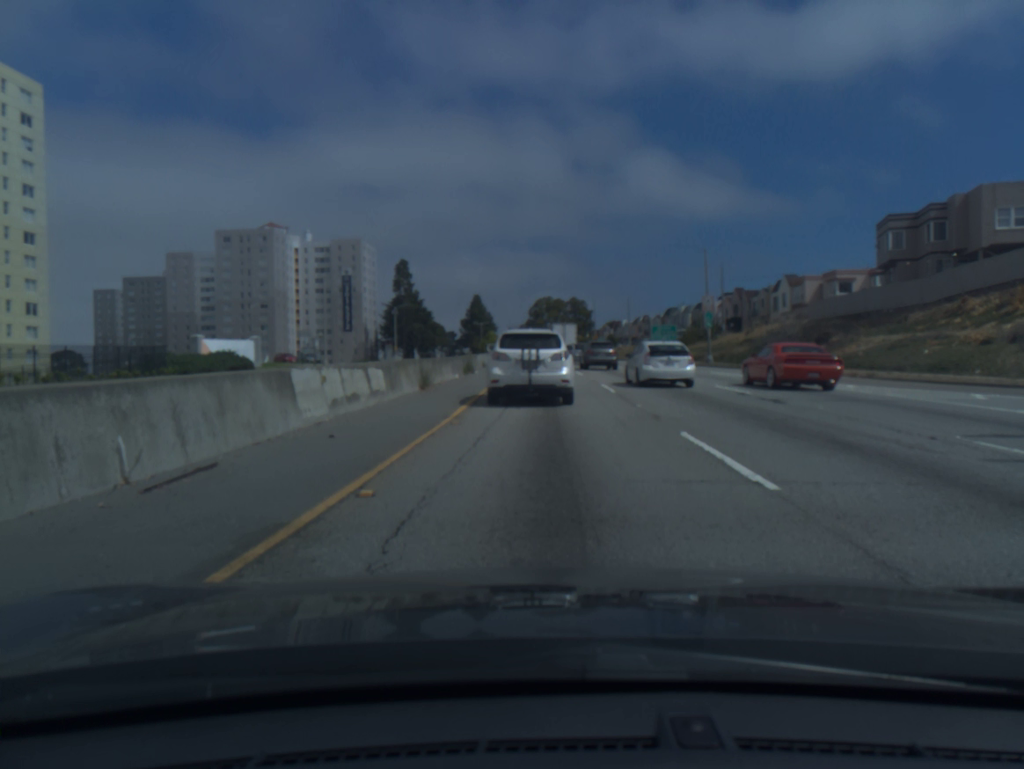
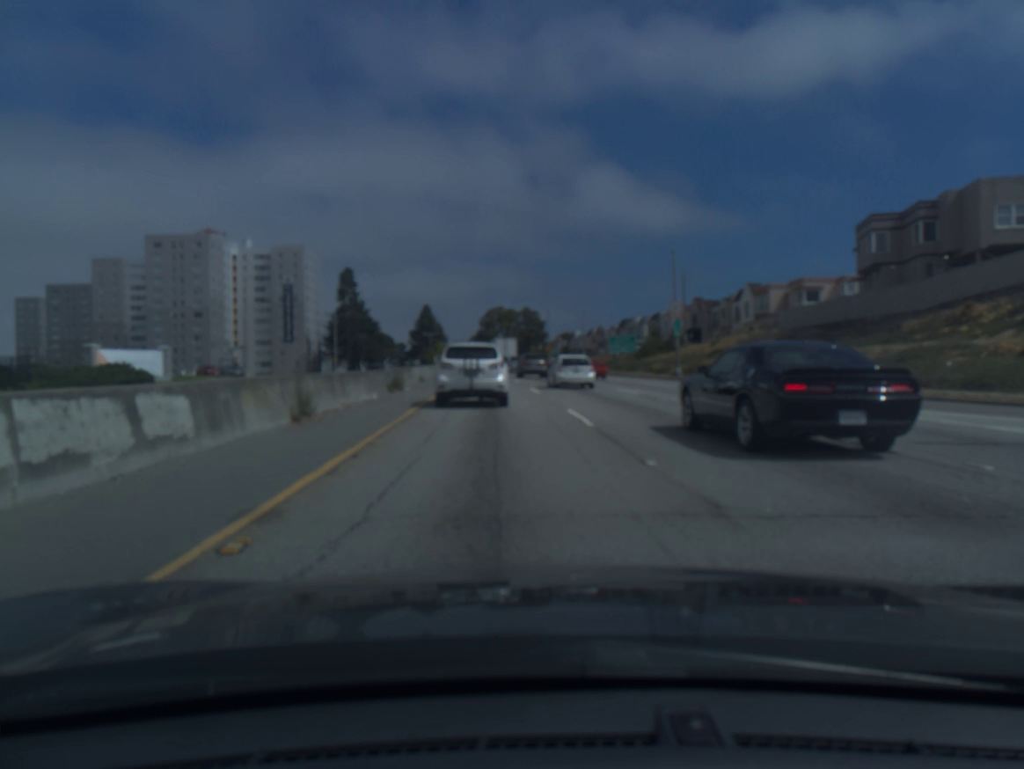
(+0.3, +7.5) m; +5°
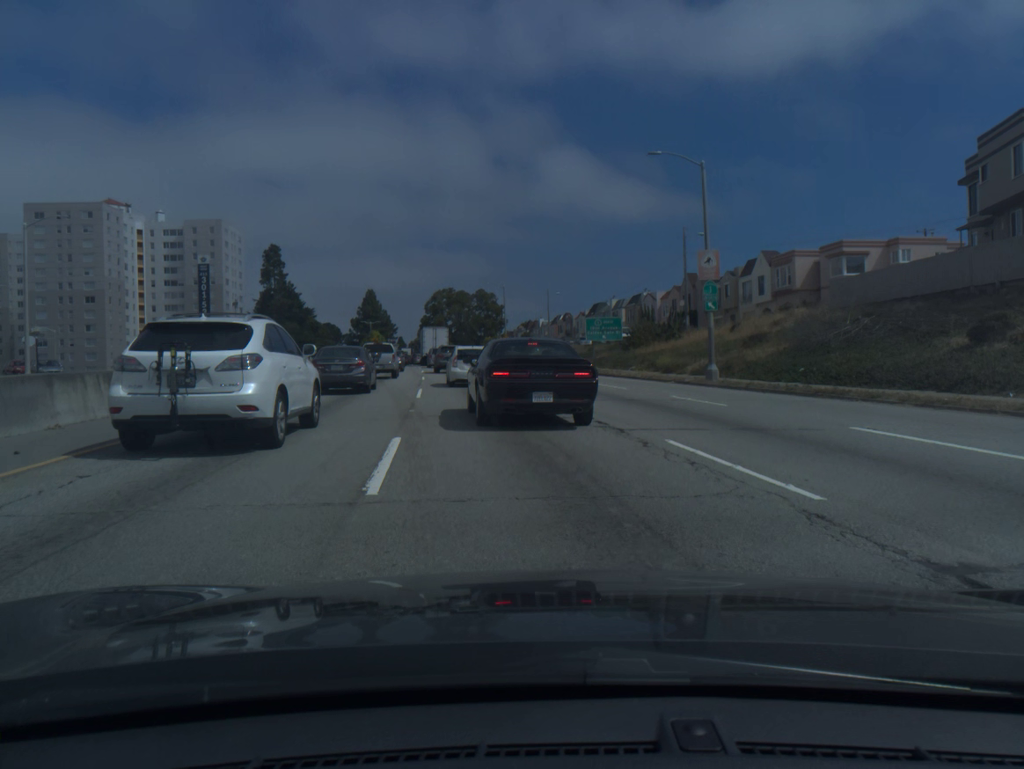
(+0.5, +22.2) m; +2°
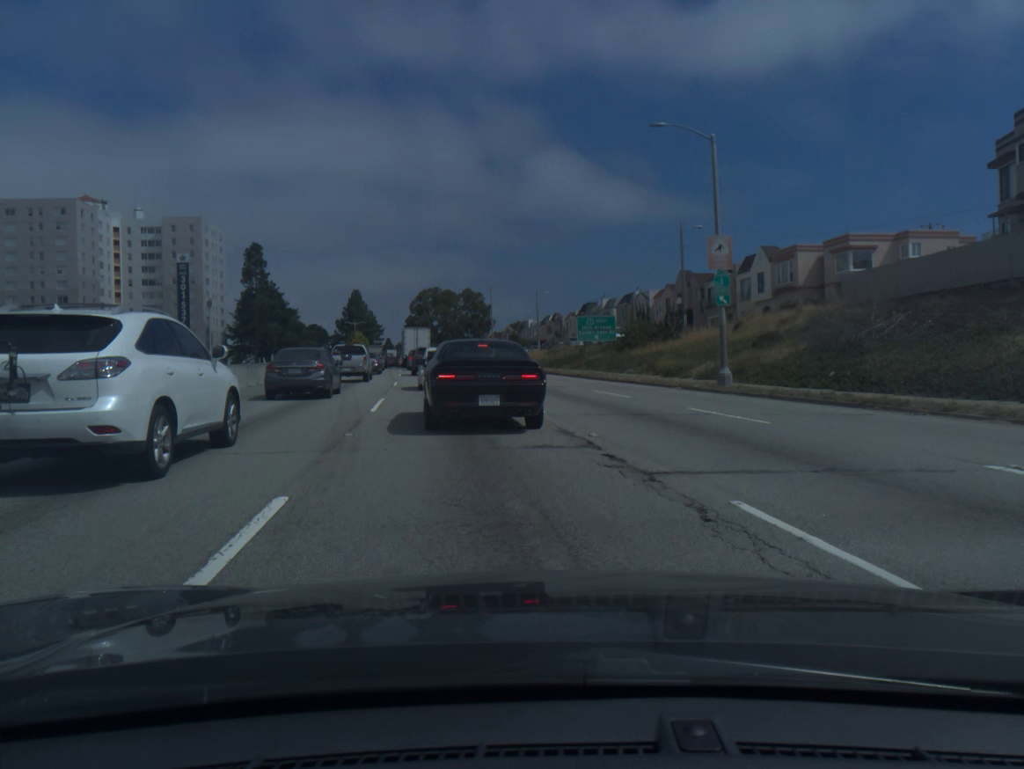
(0.0, +4.3) m; +1°
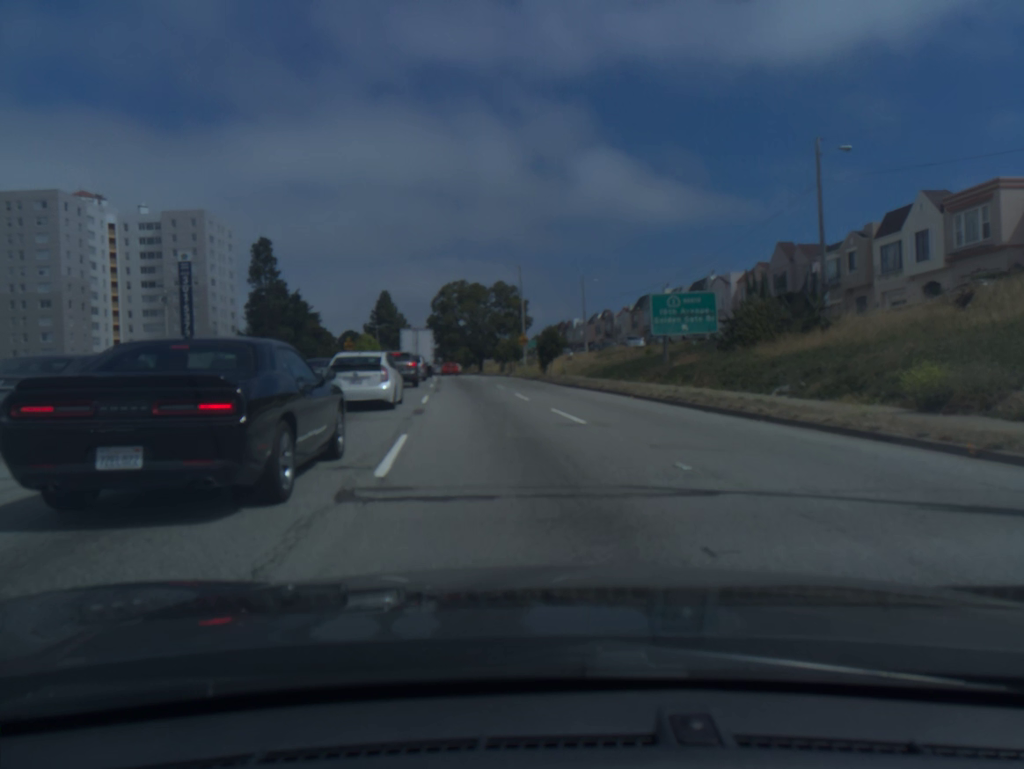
(-0.3, +23.1) m; -4°
